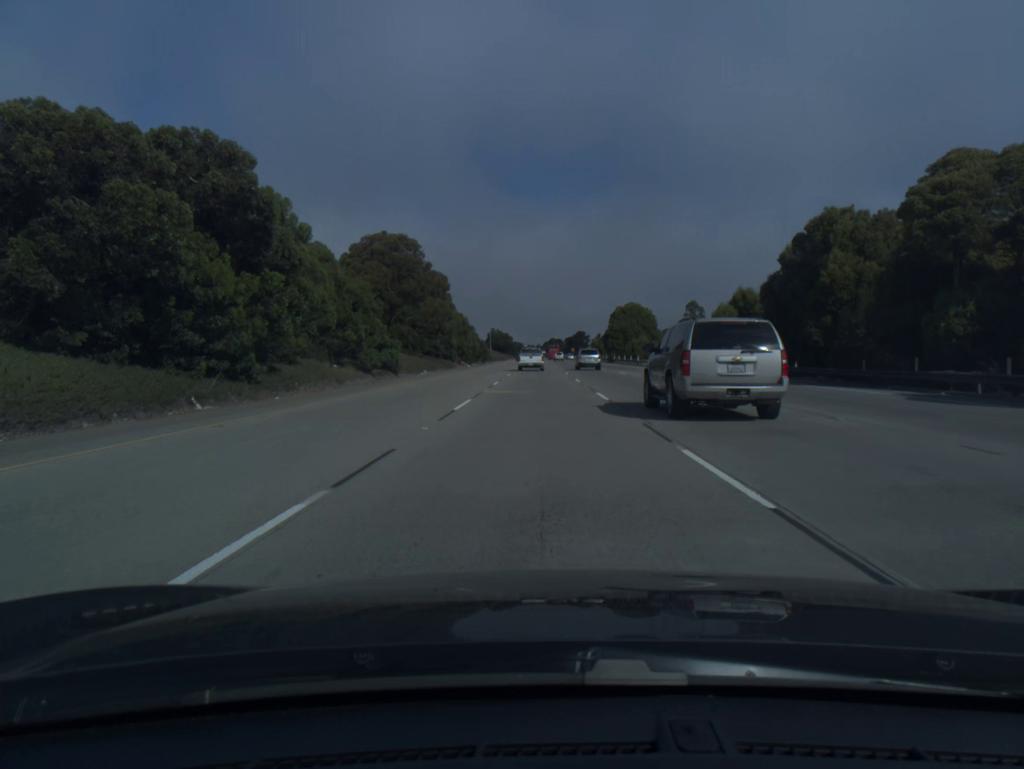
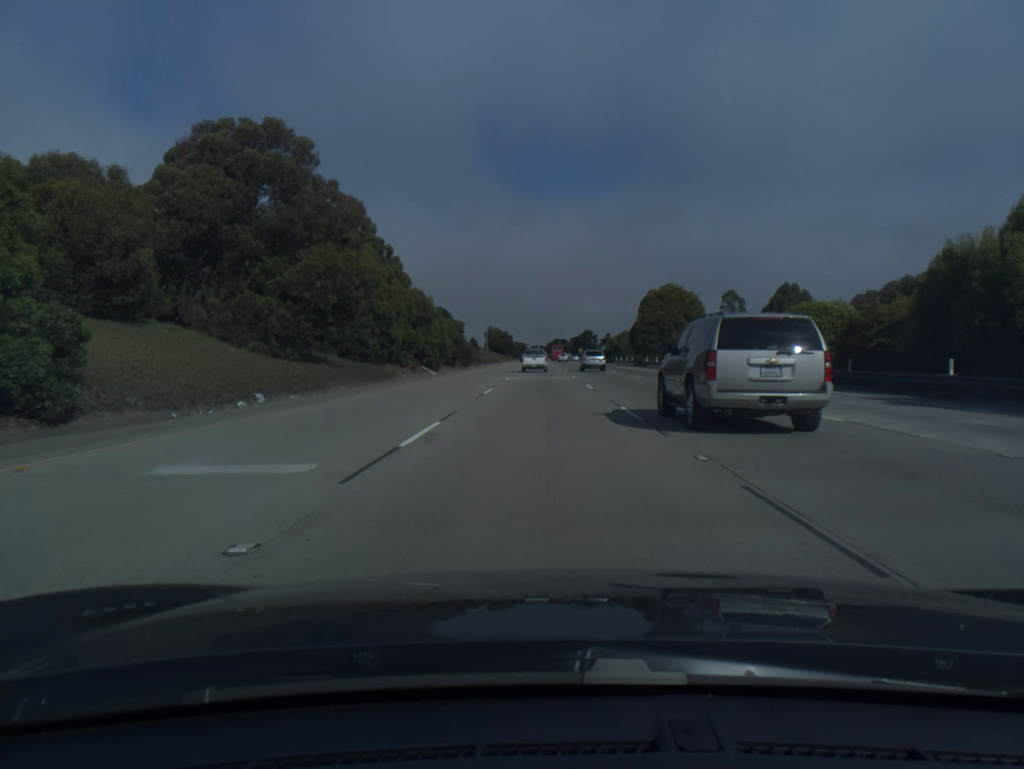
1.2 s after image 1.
(-0.1, +36.0) m; 0°
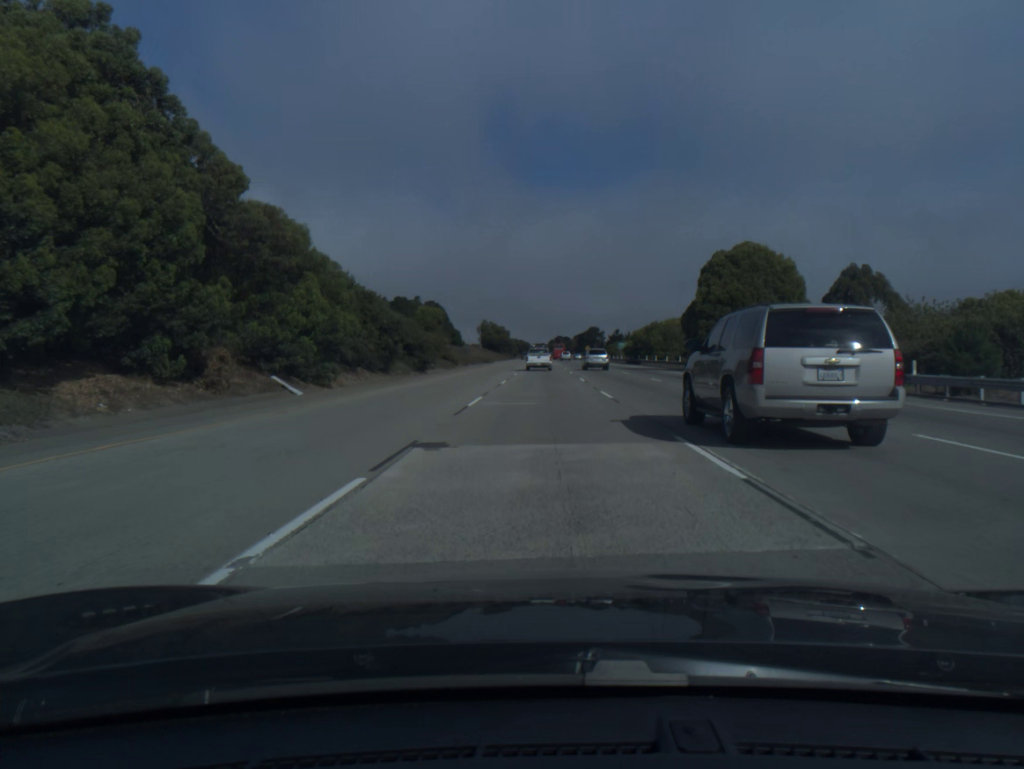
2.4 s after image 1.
(-0.1, +35.8) m; 0°
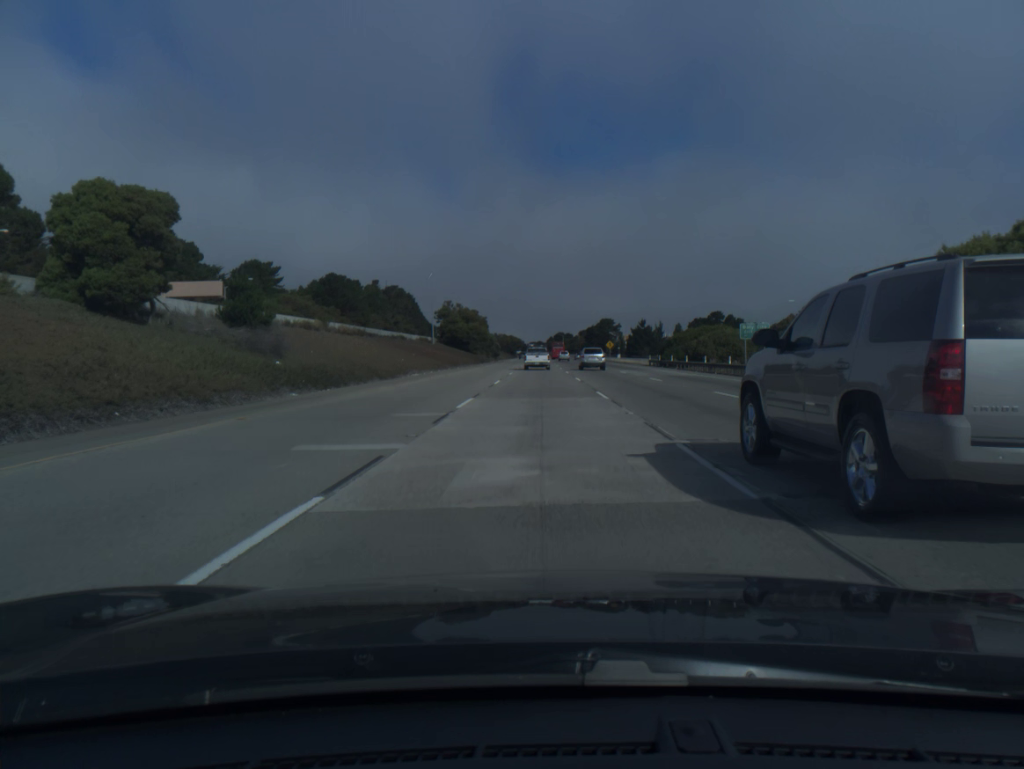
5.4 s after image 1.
(+0.4, +88.9) m; 0°
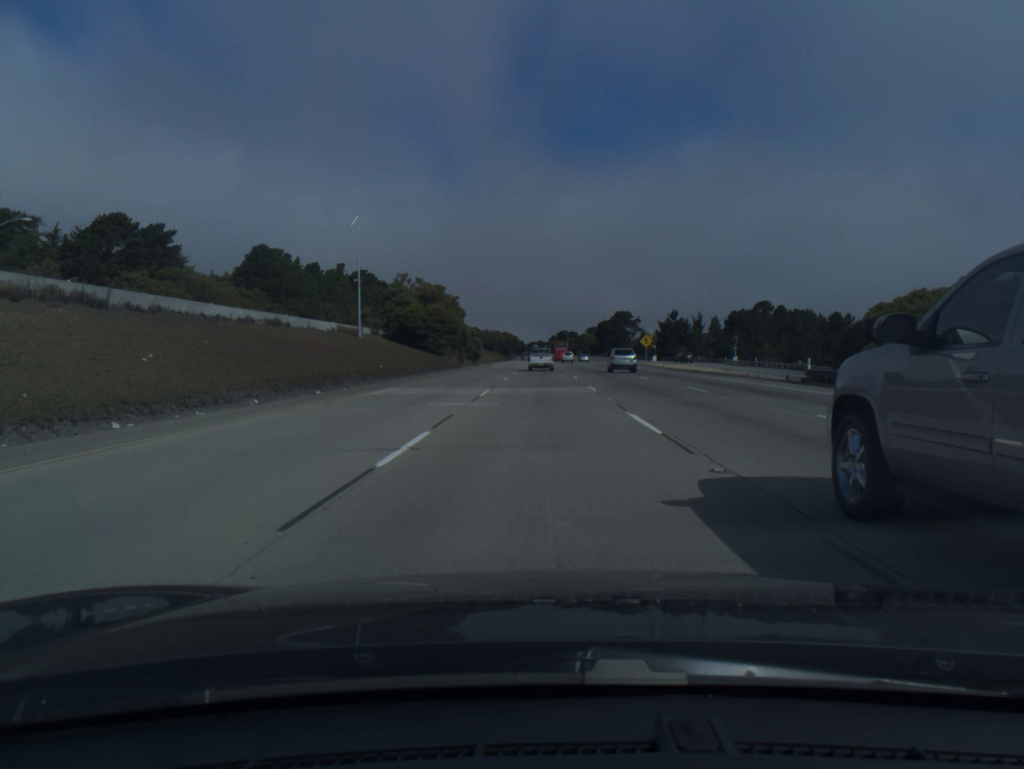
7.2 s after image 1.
(-0.1, +53.0) m; 0°
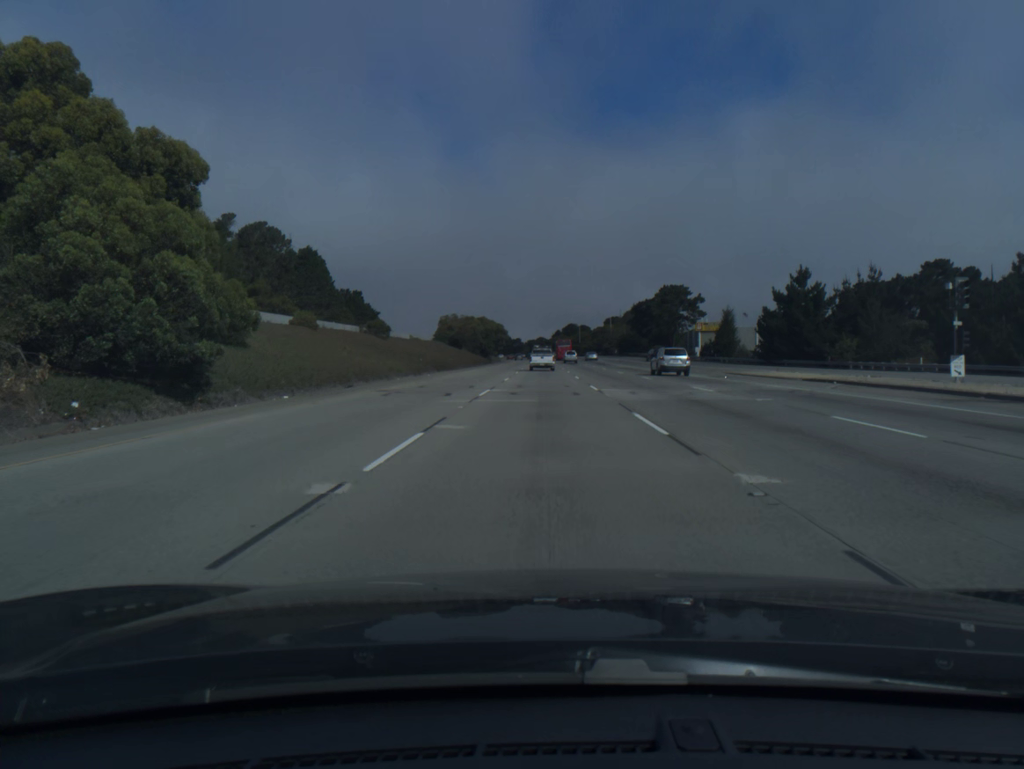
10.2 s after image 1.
(+0.2, +88.1) m; 0°
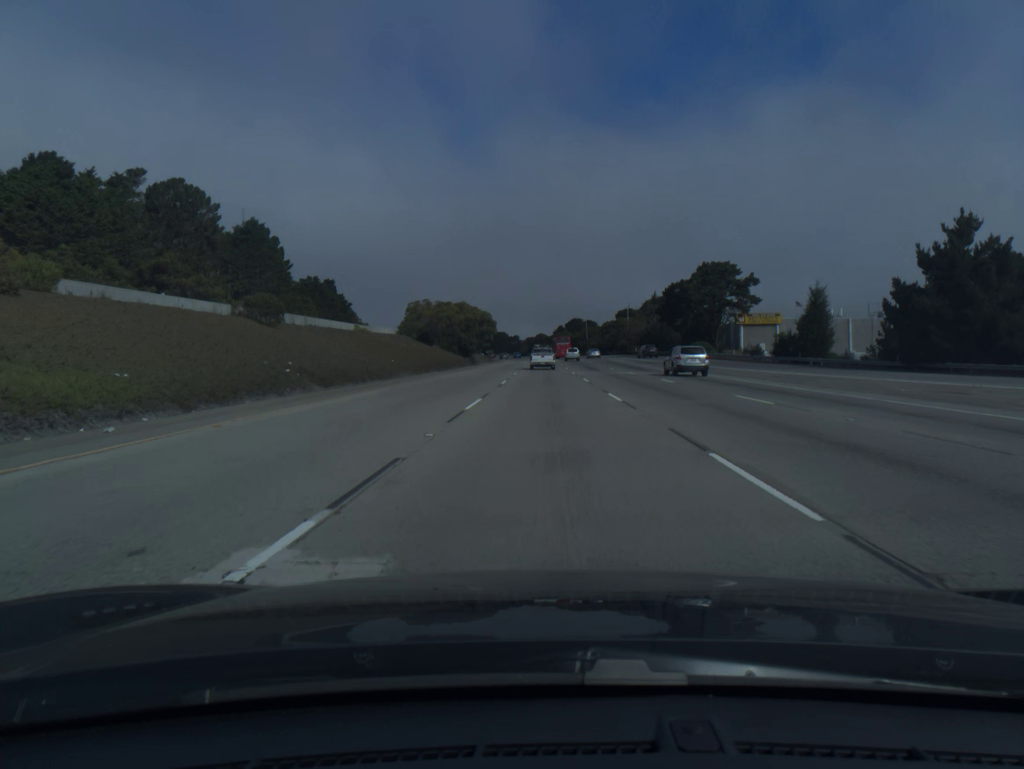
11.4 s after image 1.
(0.0, +35.2) m; 0°
